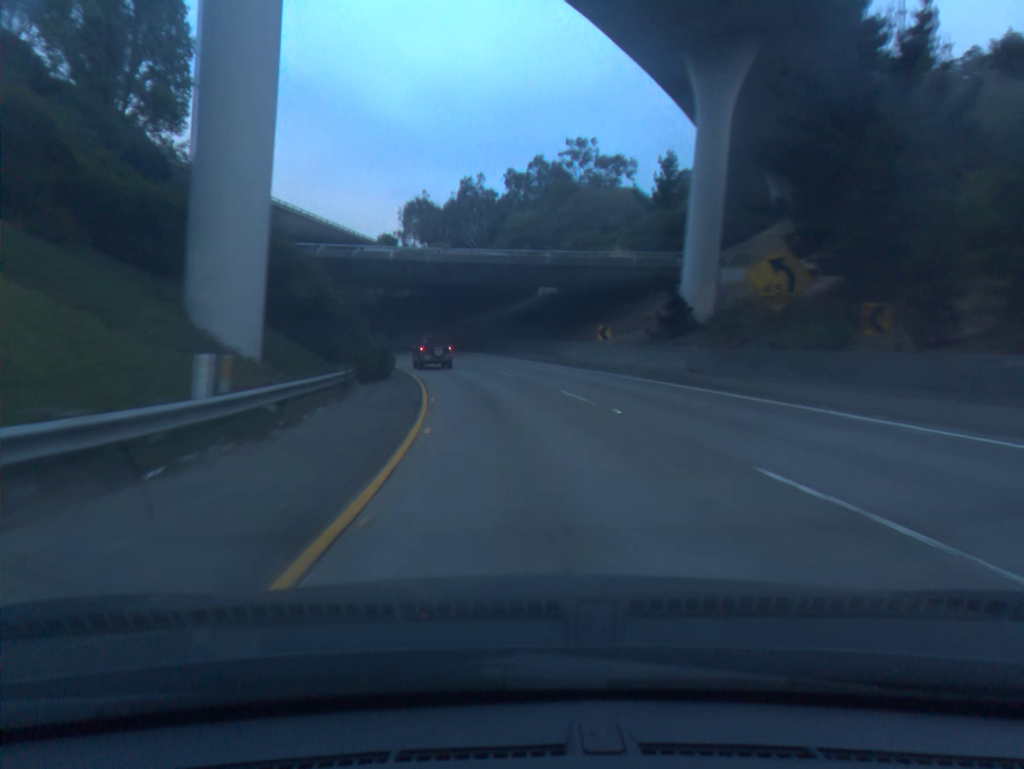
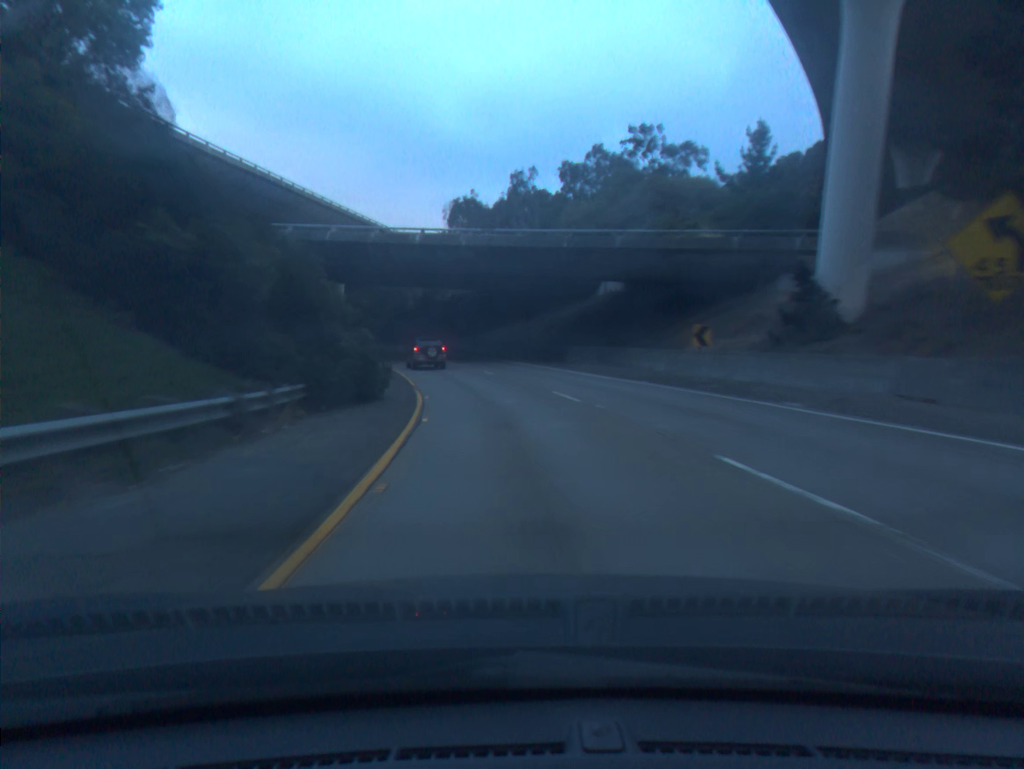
(-0.4, +13.1) m; -4°
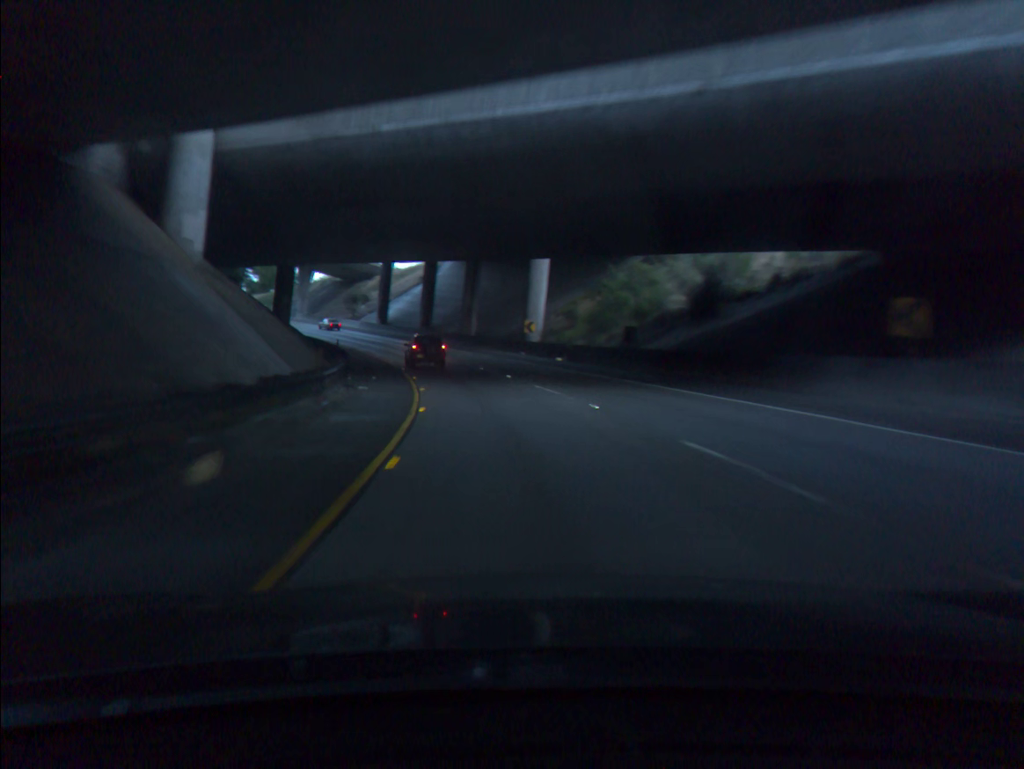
(-8.7, +54.6) m; -17°
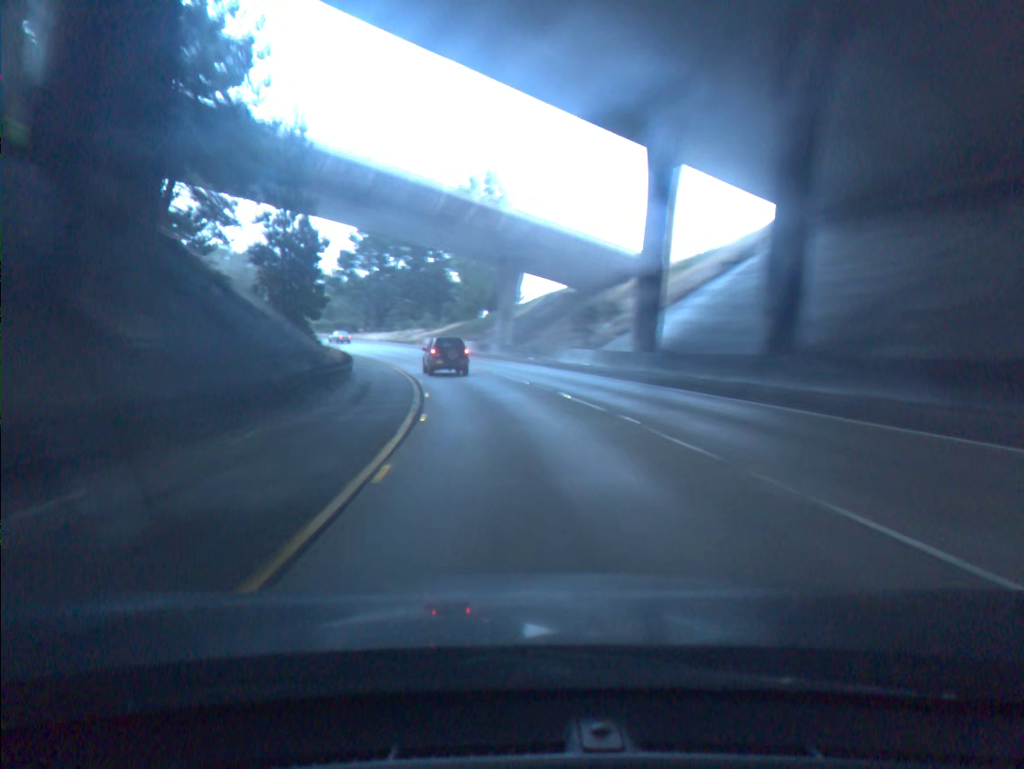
(-9.7, +58.4) m; -19°
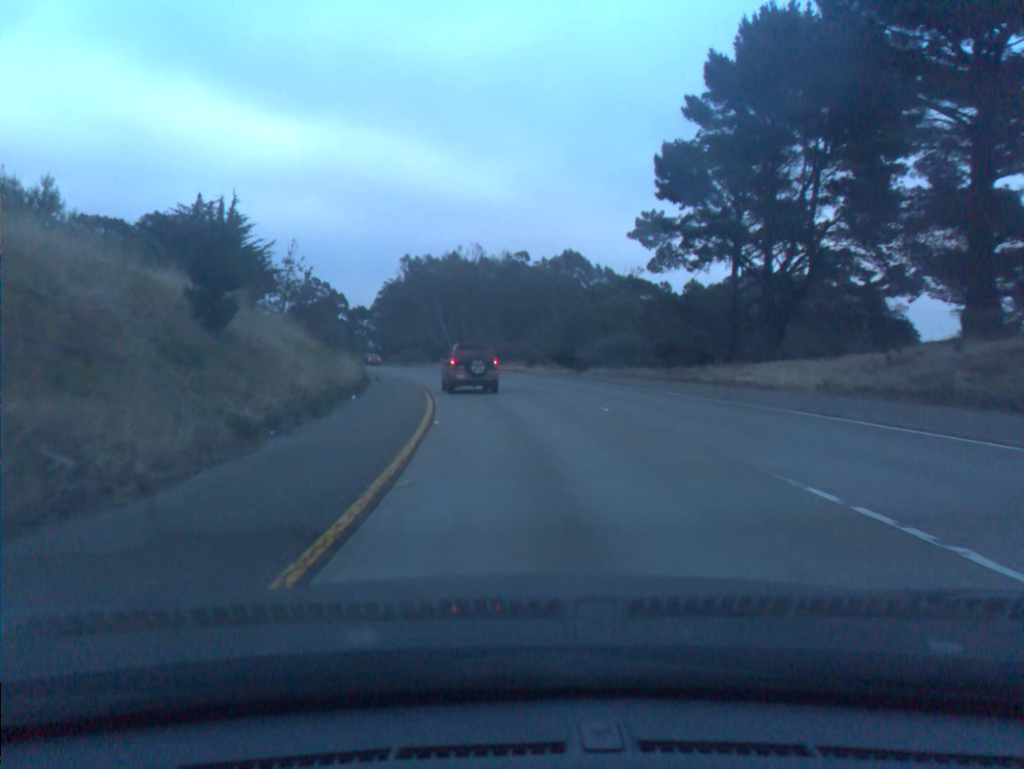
(-15.7, +73.5) m; -24°
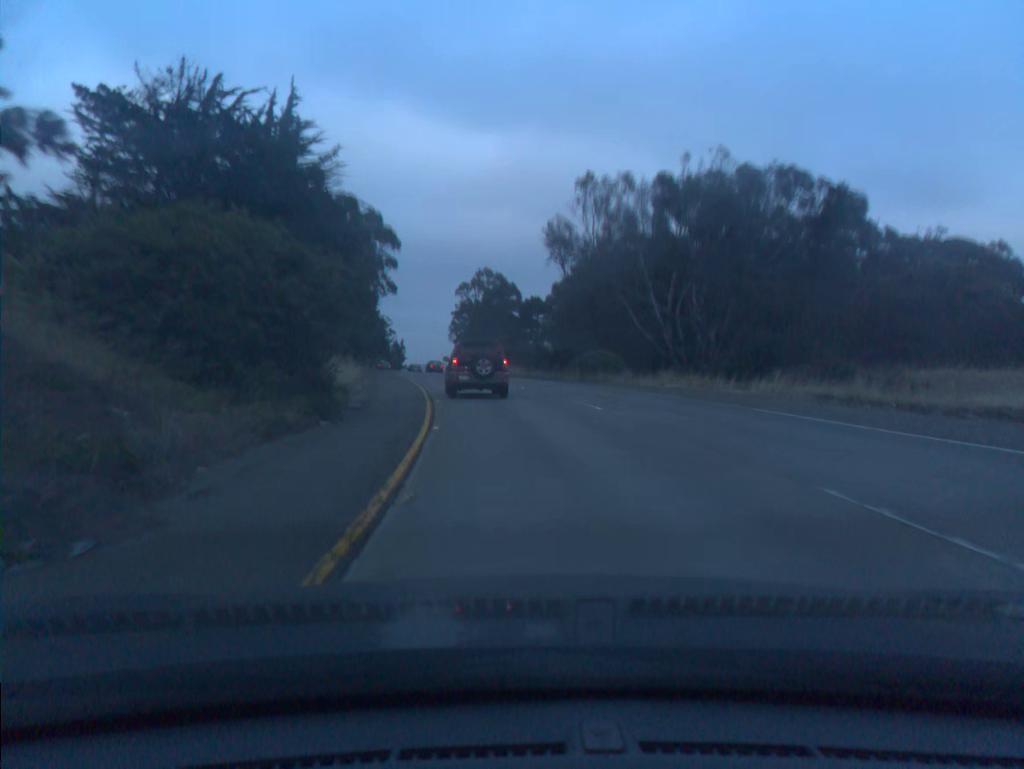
(-5.4, +44.9) m; -14°
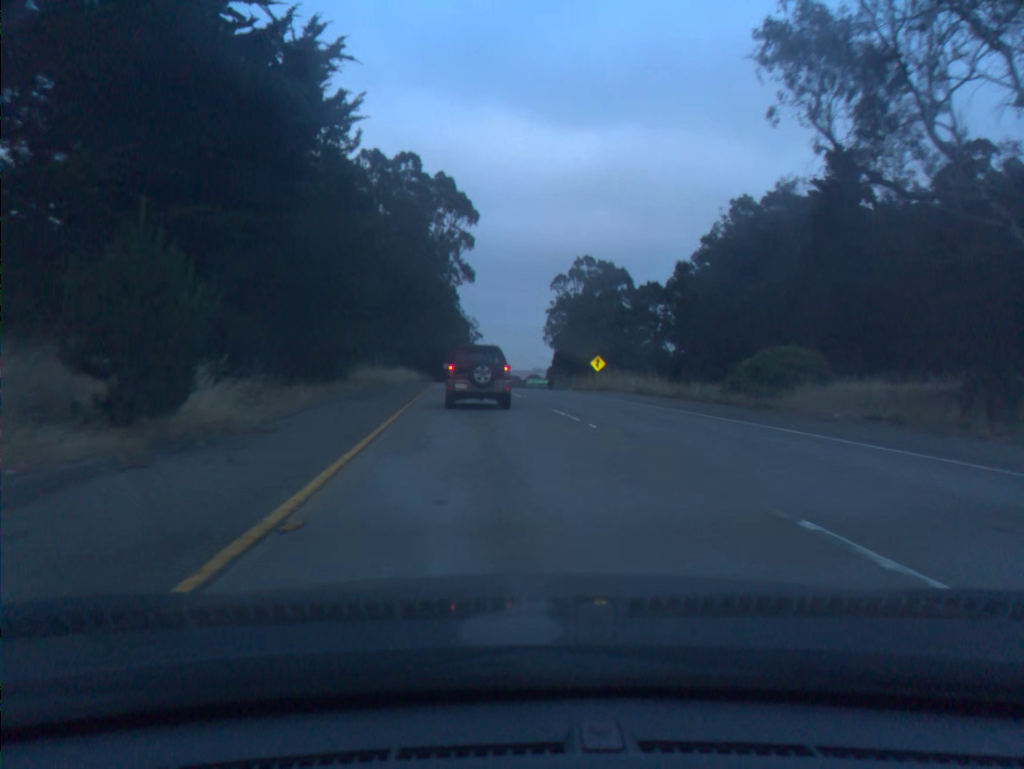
(-2.0, +30.4) m; -7°
